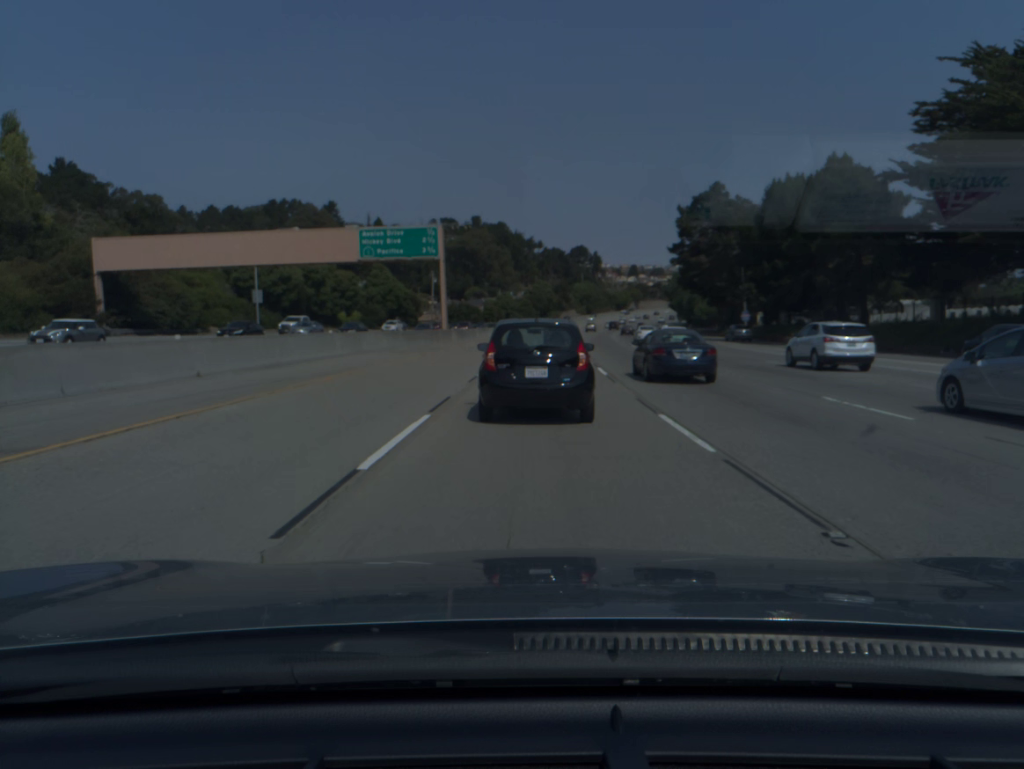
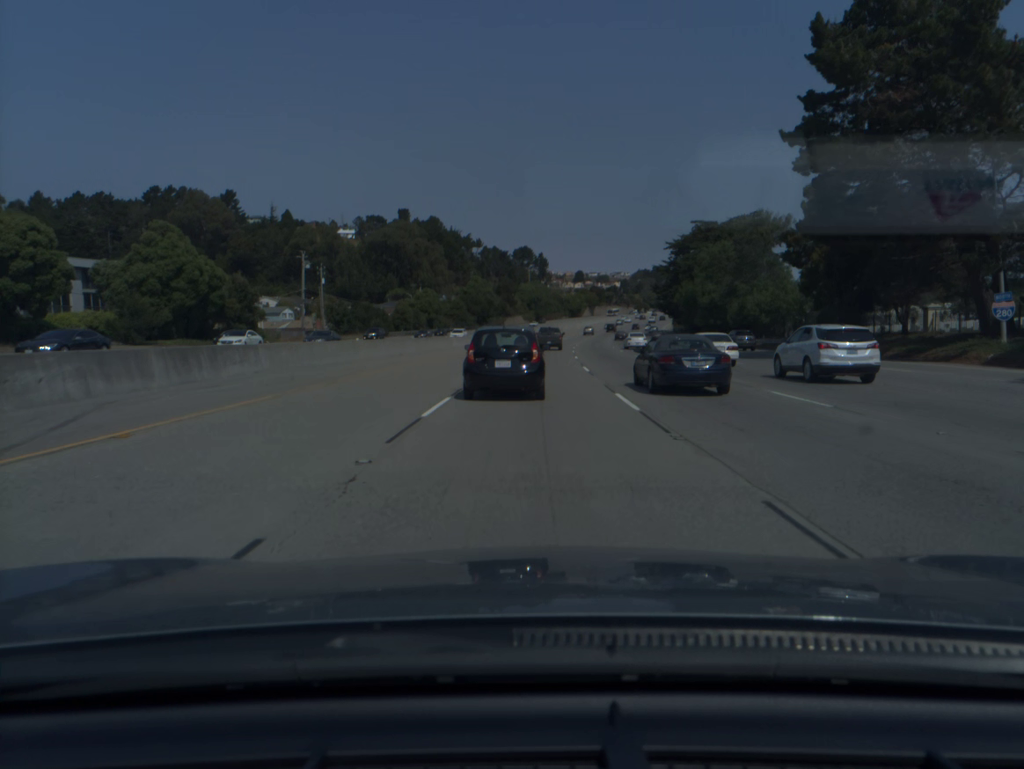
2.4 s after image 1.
(+2.5, +68.0) m; +4°
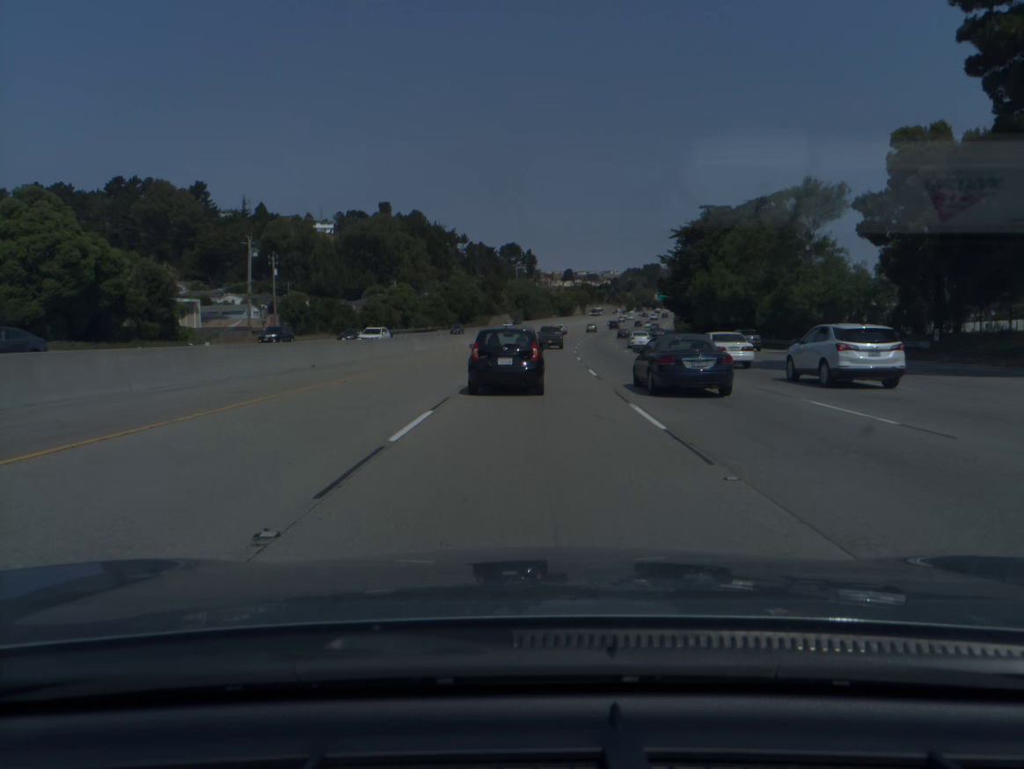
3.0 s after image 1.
(+0.1, +17.4) m; +1°
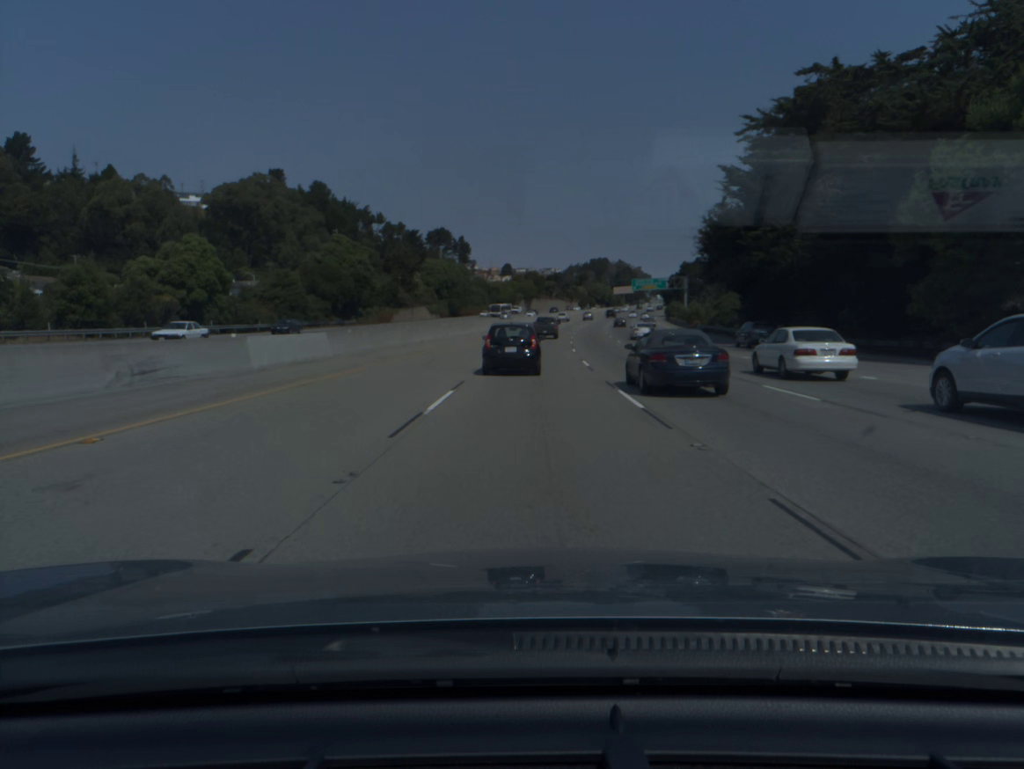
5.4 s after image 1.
(+2.3, +70.5) m; +4°
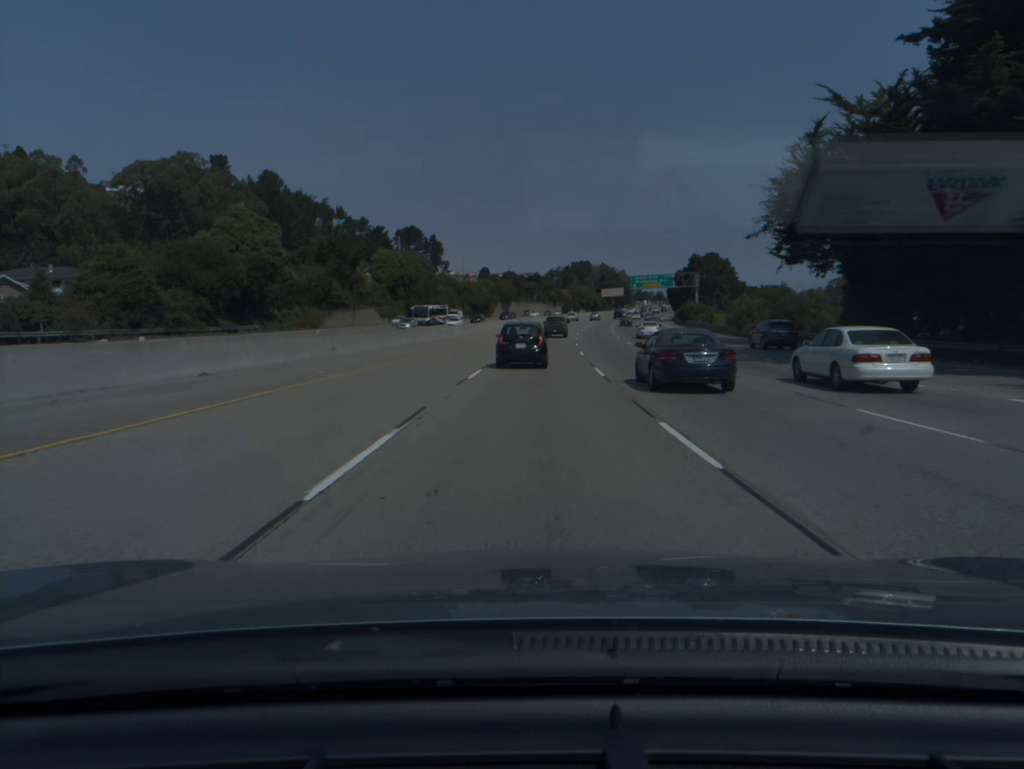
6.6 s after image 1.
(+0.5, +35.1) m; +2°
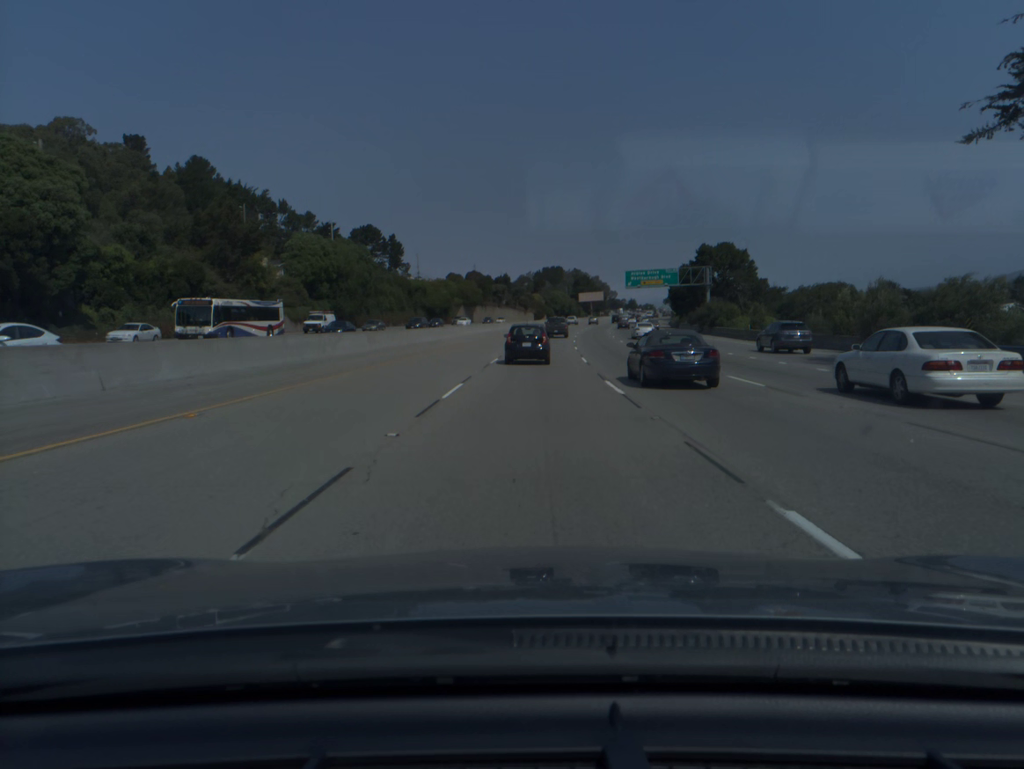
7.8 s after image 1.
(+0.6, +34.8) m; +2°
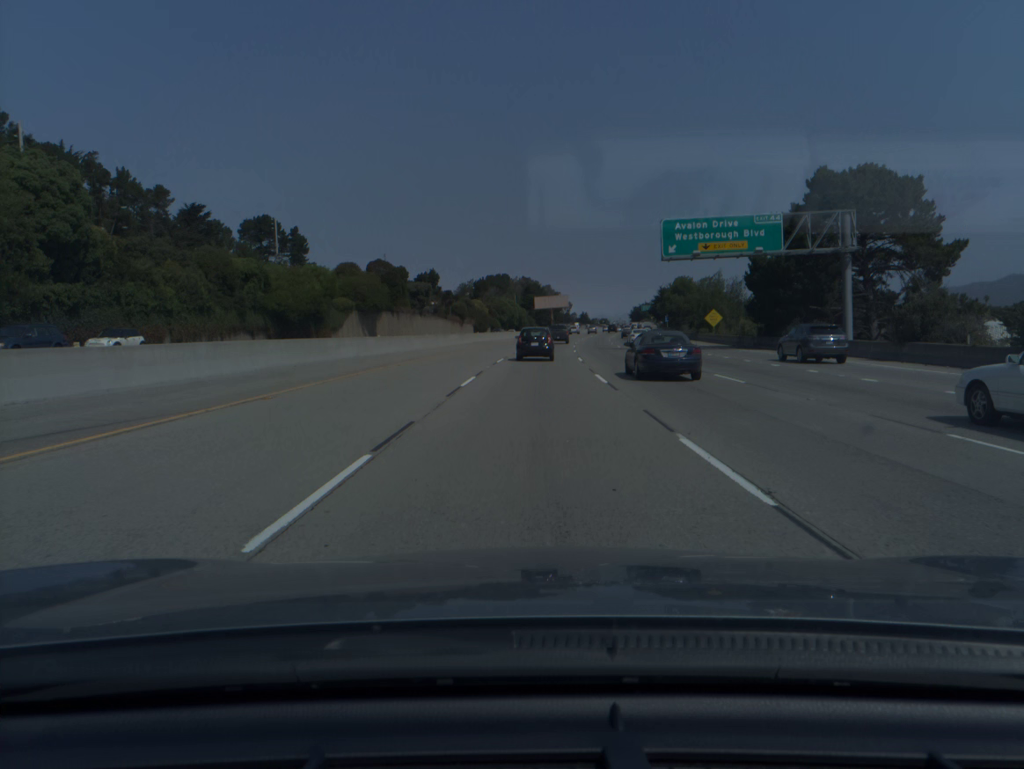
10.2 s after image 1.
(+2.3, +68.9) m; +4°
